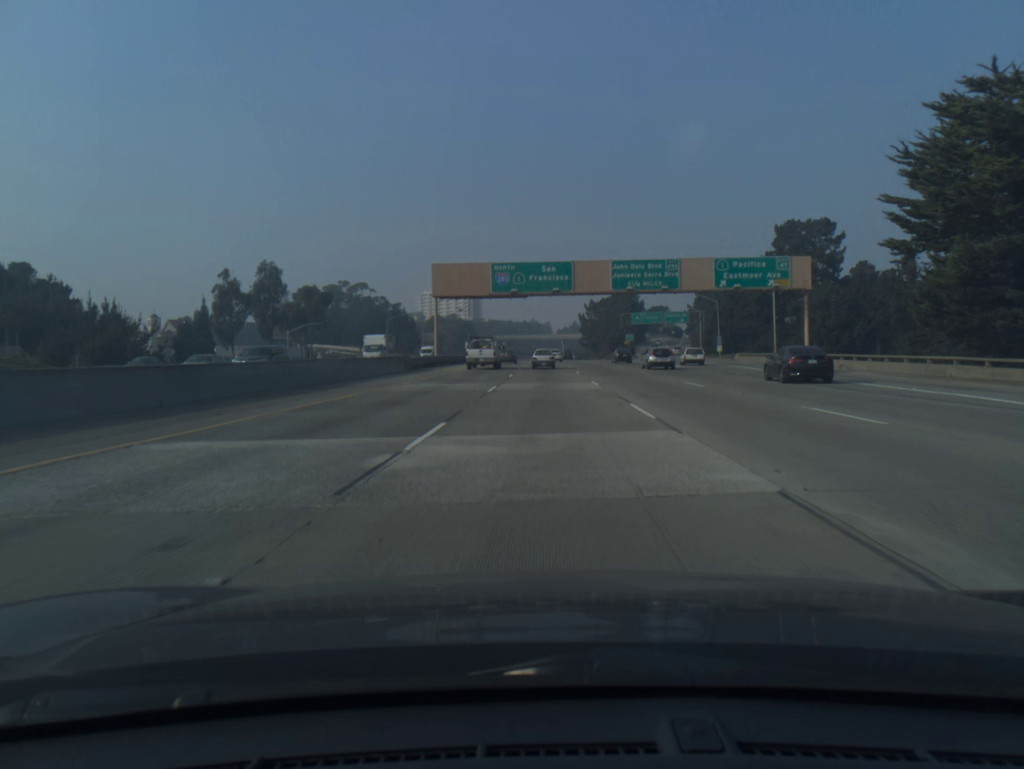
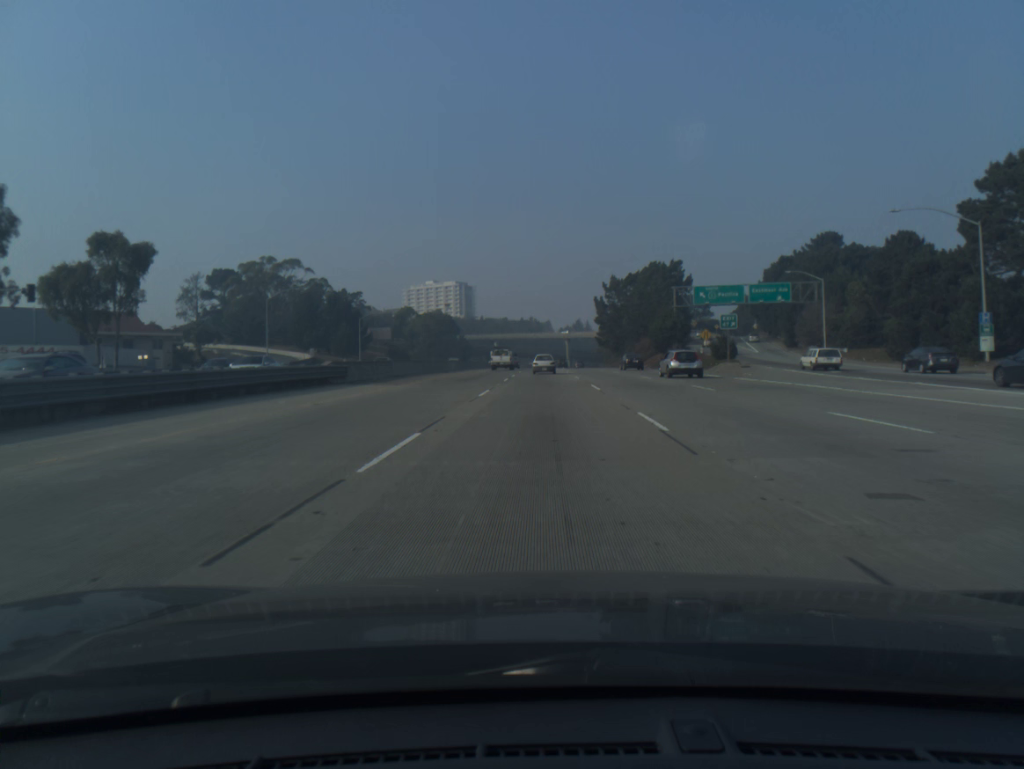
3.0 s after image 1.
(+0.3, +75.3) m; 0°
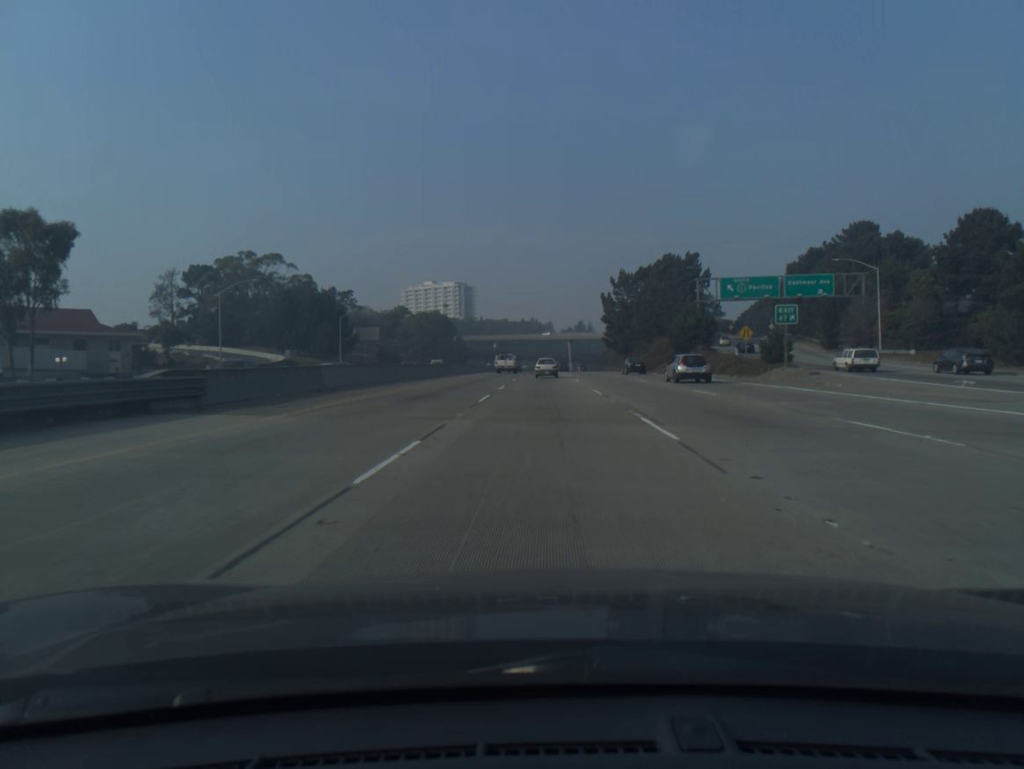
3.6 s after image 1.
(0.0, +15.0) m; 0°
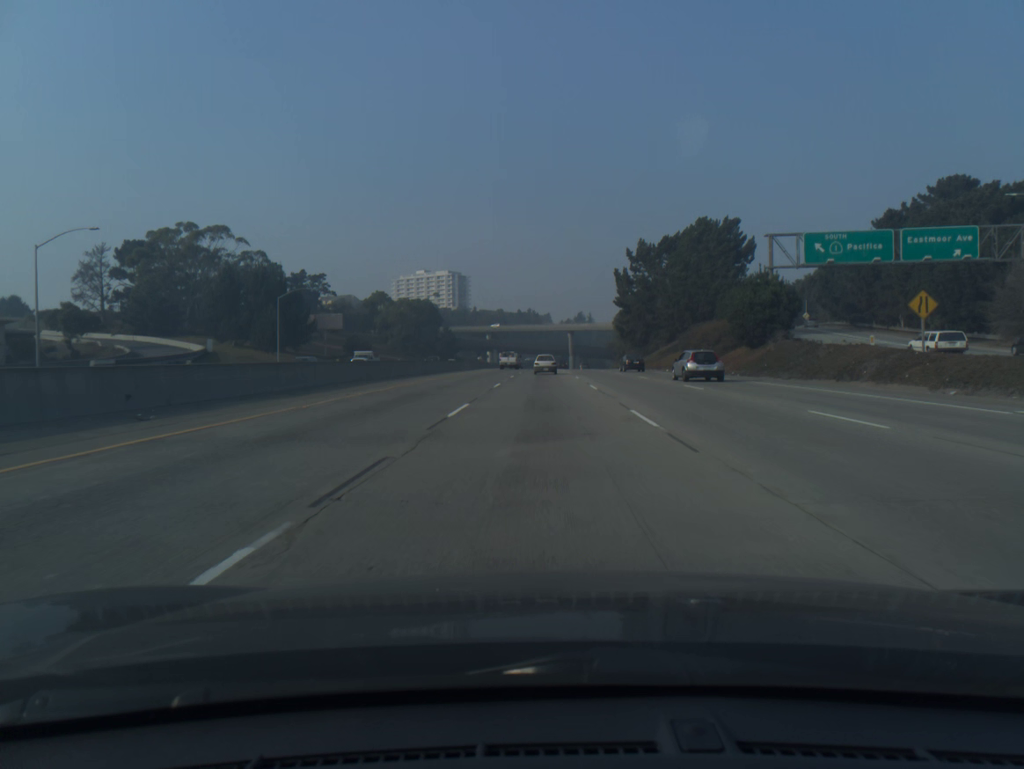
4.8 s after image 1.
(0.0, +30.0) m; 0°
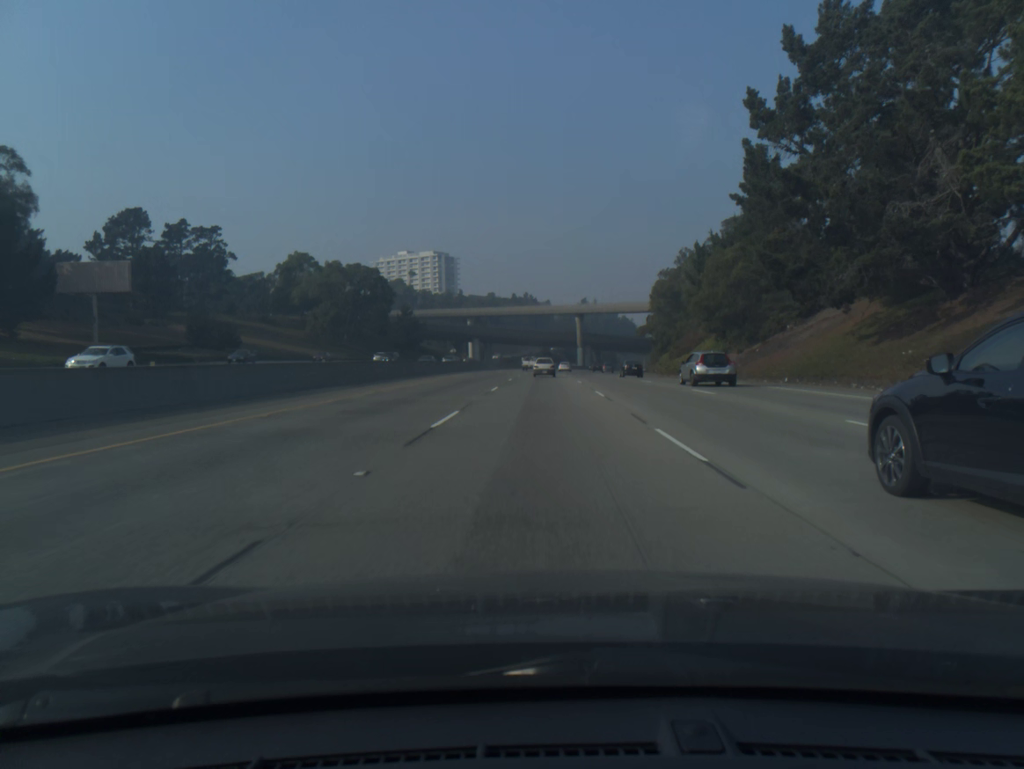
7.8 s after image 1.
(+0.2, +75.4) m; 0°
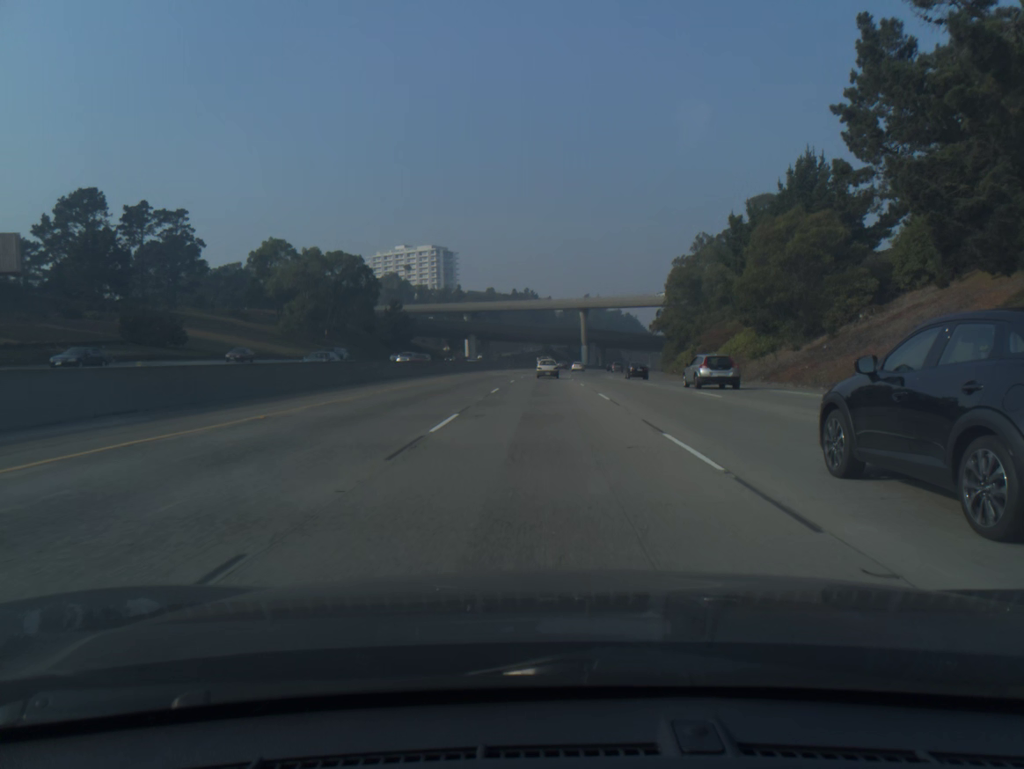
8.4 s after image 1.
(0.0, +15.1) m; 0°
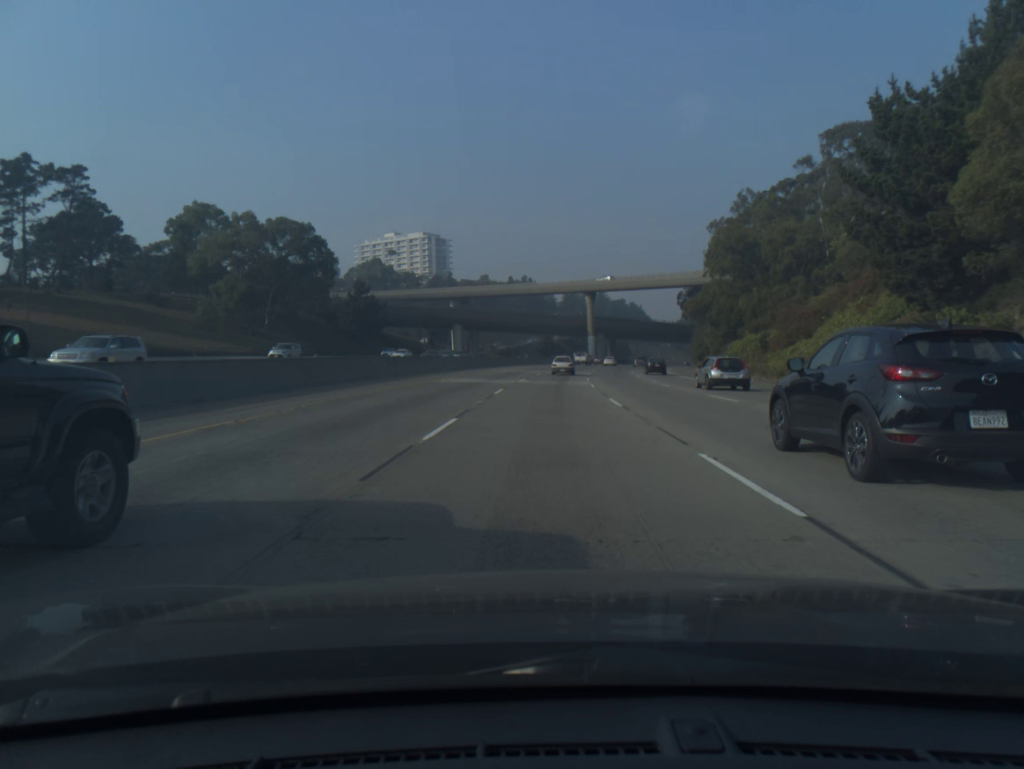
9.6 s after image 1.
(0.0, +30.3) m; 0°
